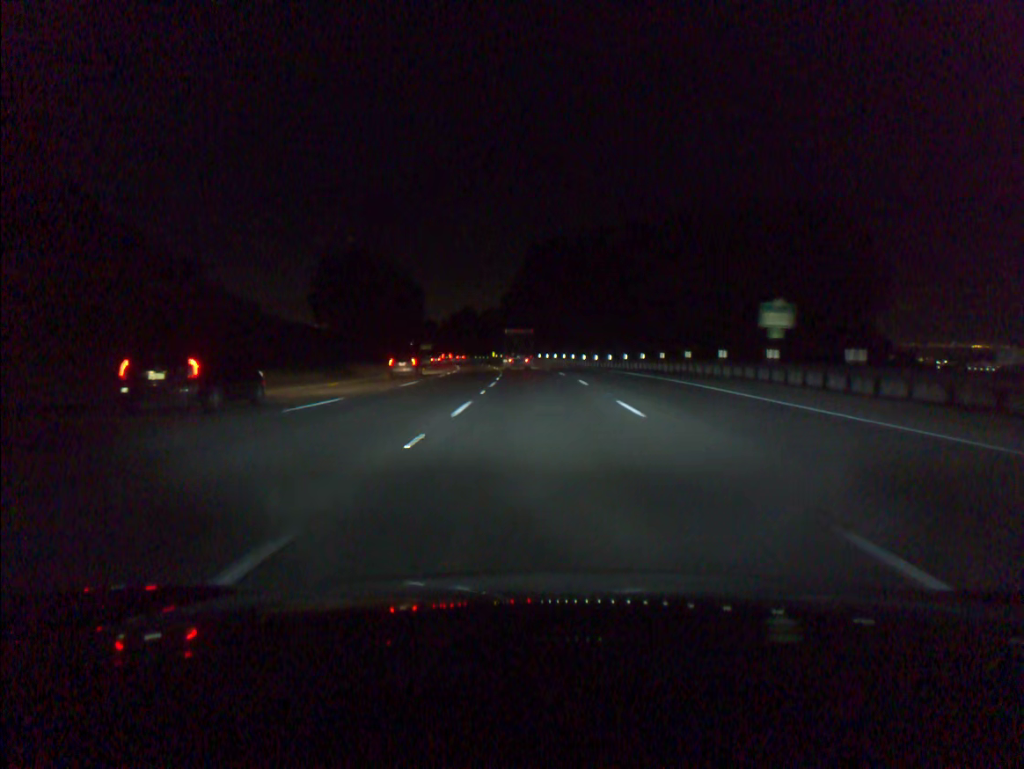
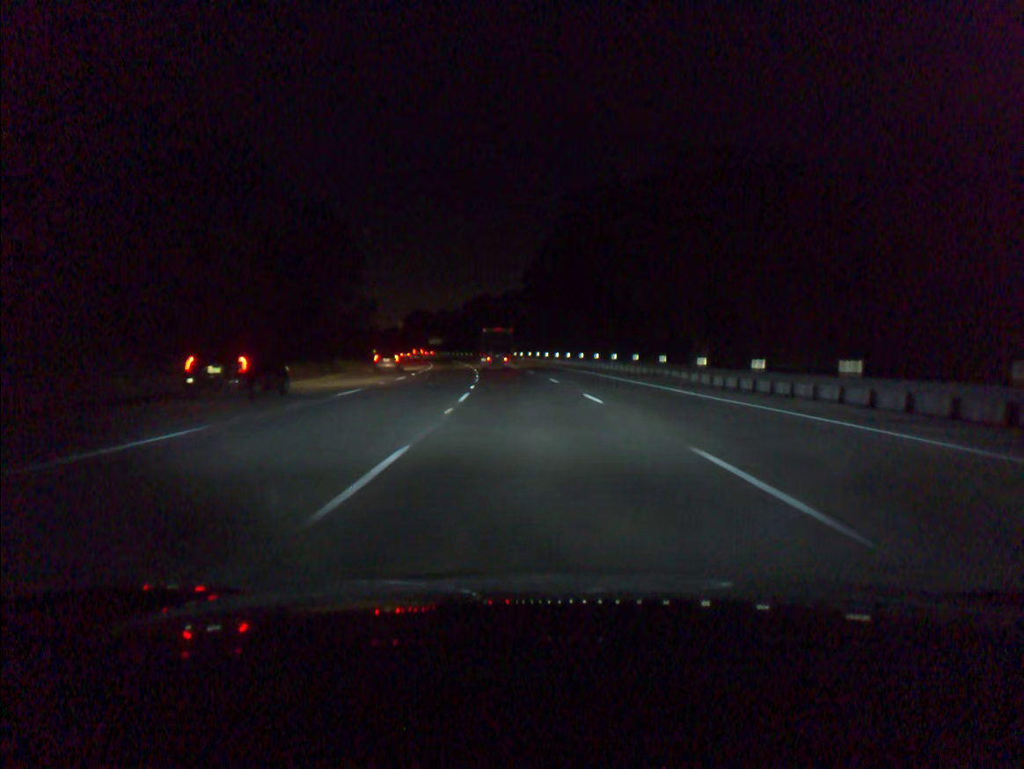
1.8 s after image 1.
(-0.6, +53.4) m; -2°
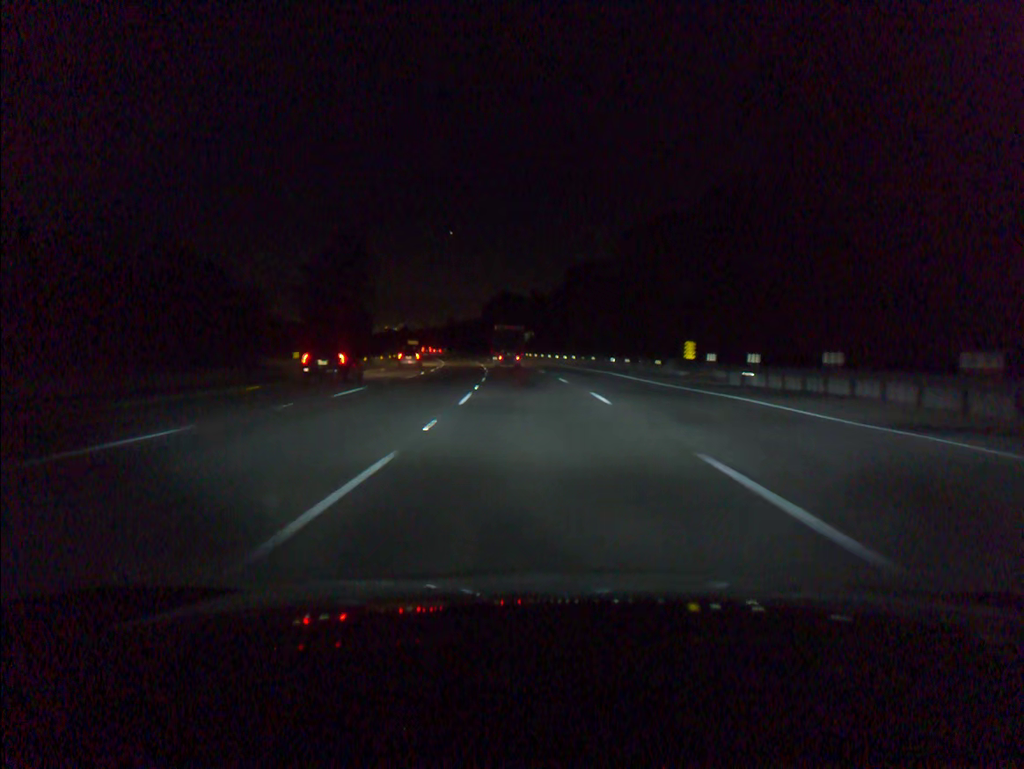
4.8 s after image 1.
(-6.1, +88.5) m; -8°
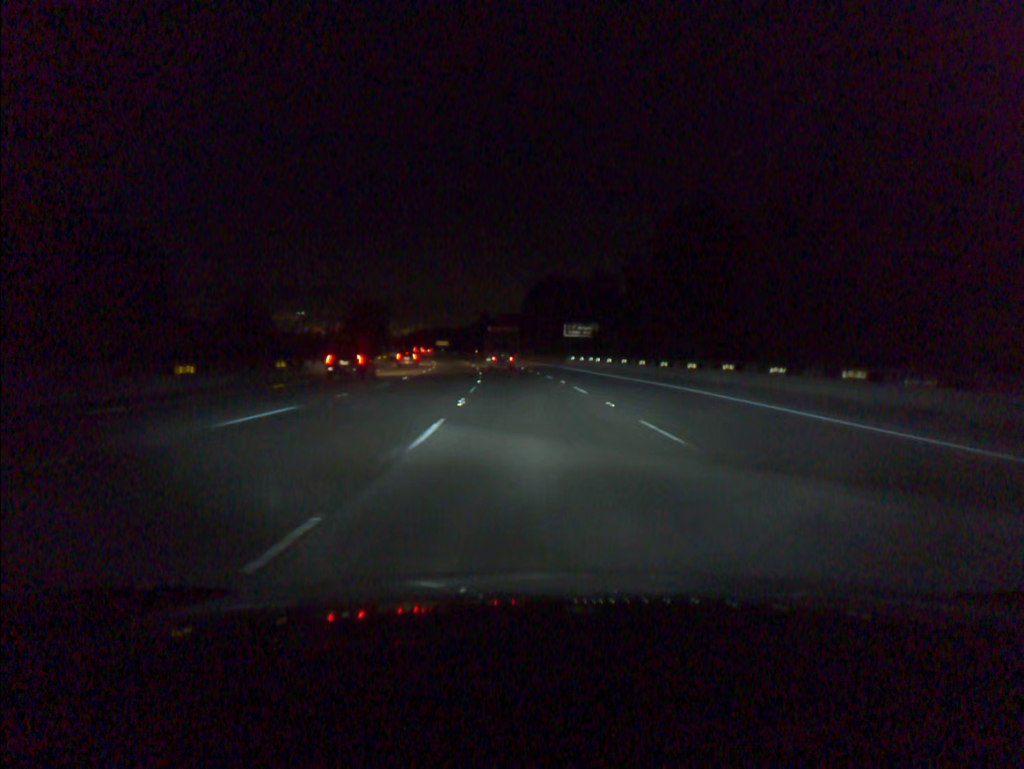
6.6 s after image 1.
(-1.8, +52.9) m; -4°
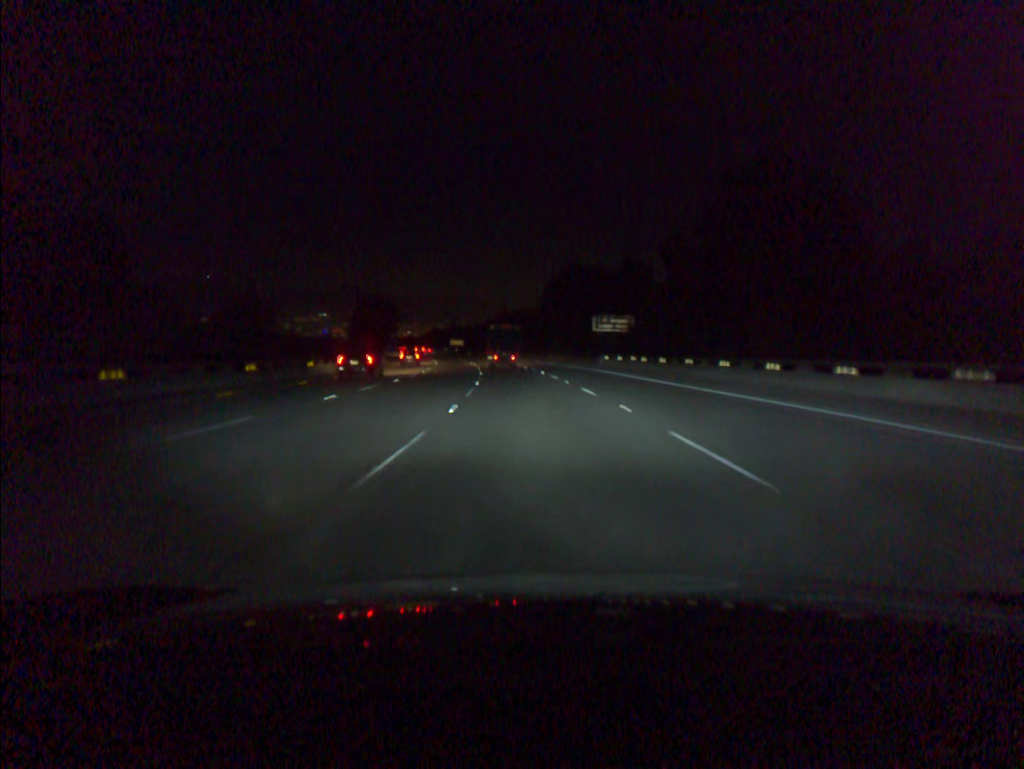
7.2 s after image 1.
(-0.2, +17.6) m; -1°
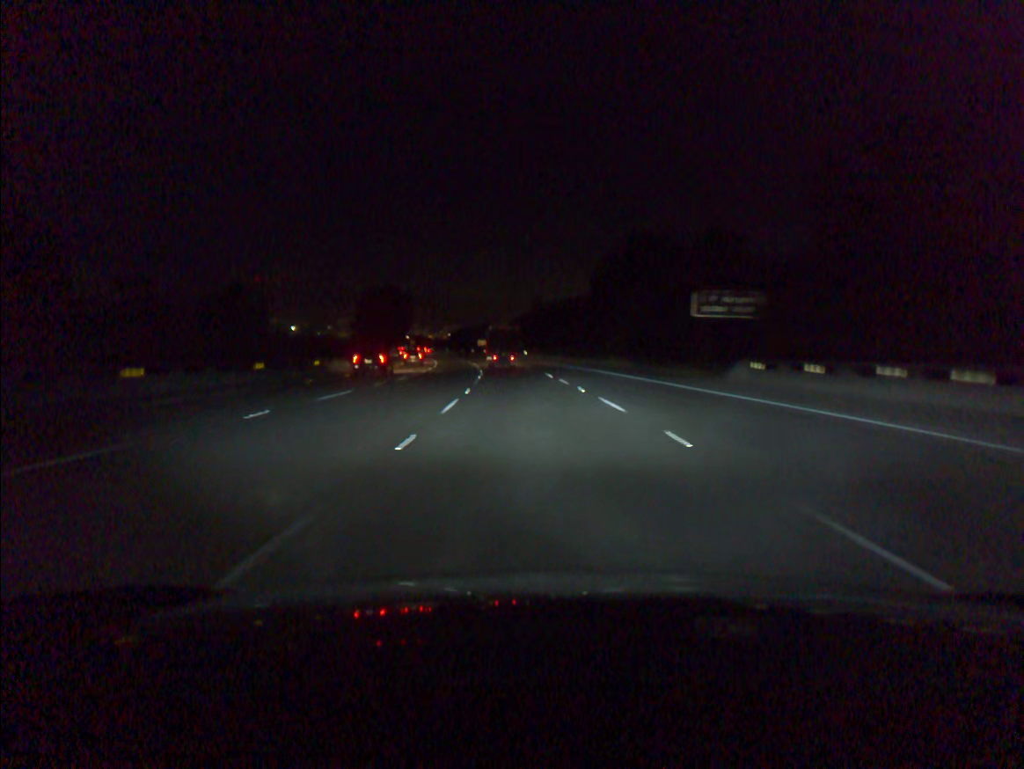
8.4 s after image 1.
(-0.9, +35.2) m; -3°
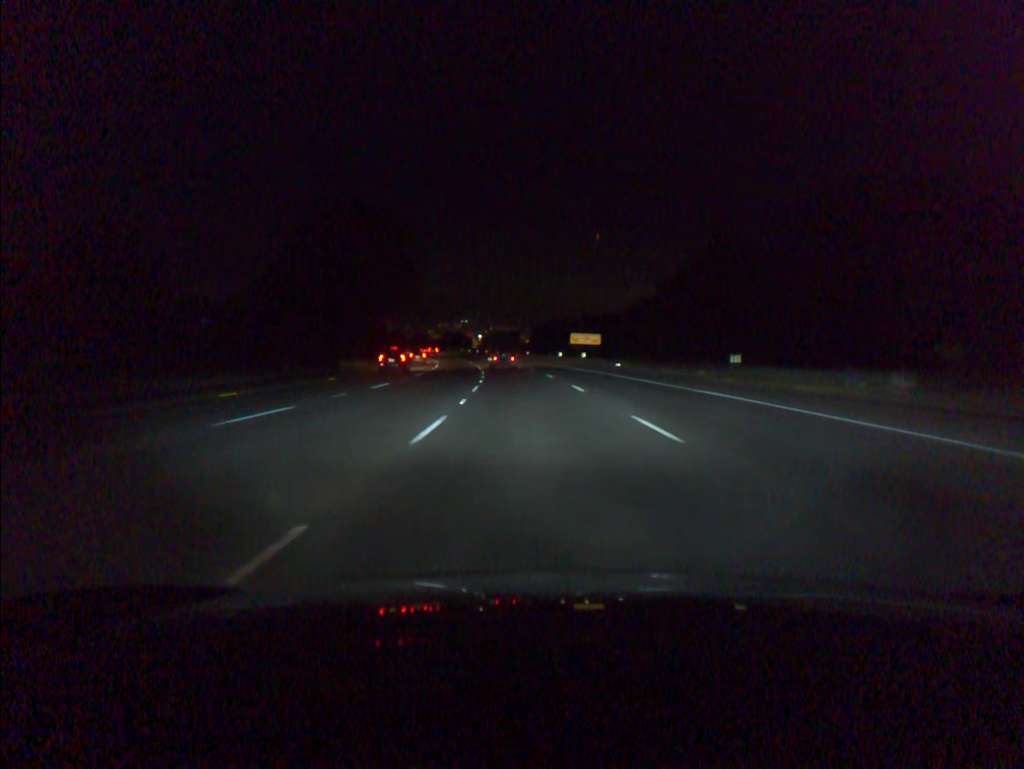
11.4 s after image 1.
(-5.5, +87.9) m; -7°
